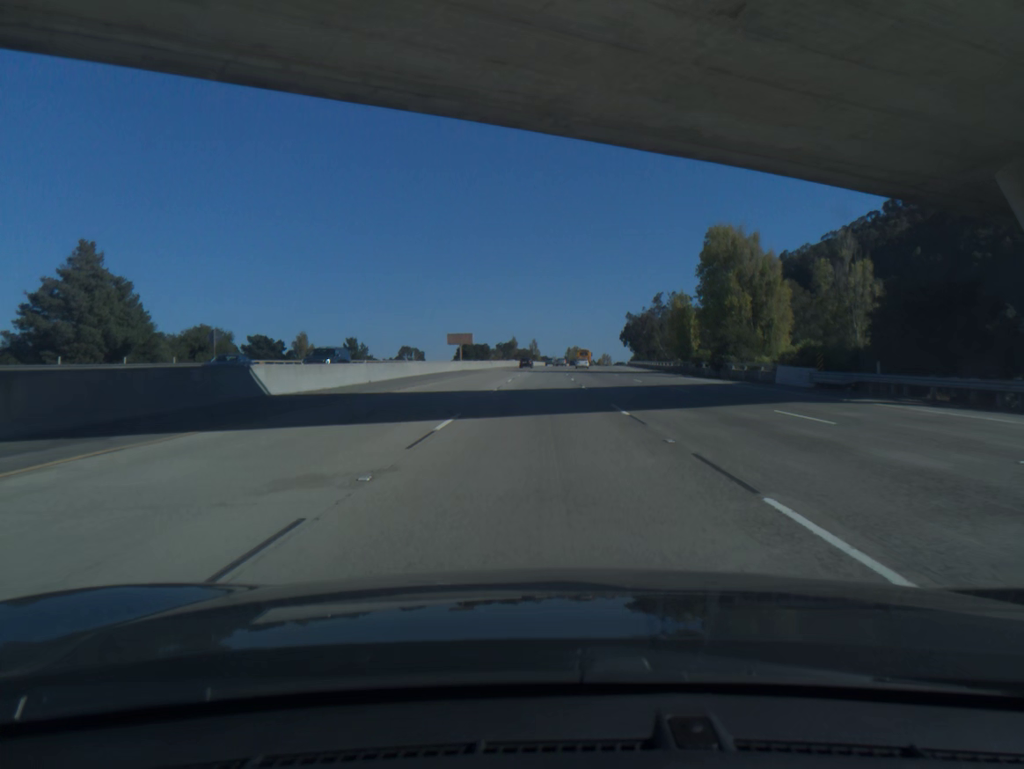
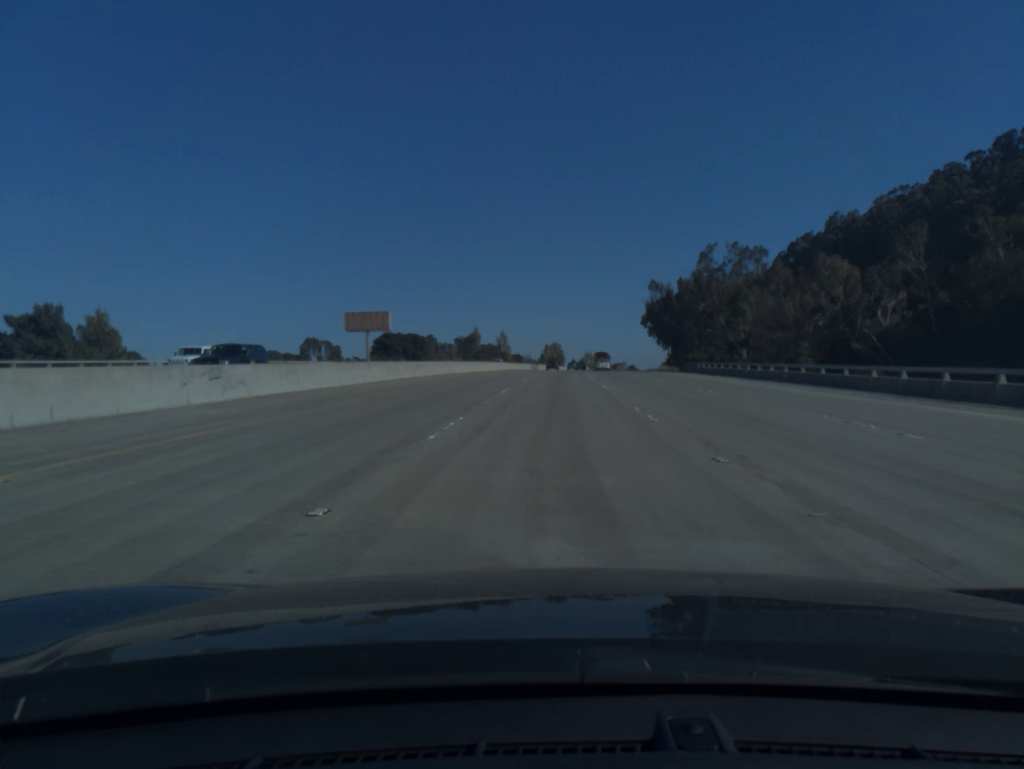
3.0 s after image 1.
(+0.9, +88.3) m; +2°
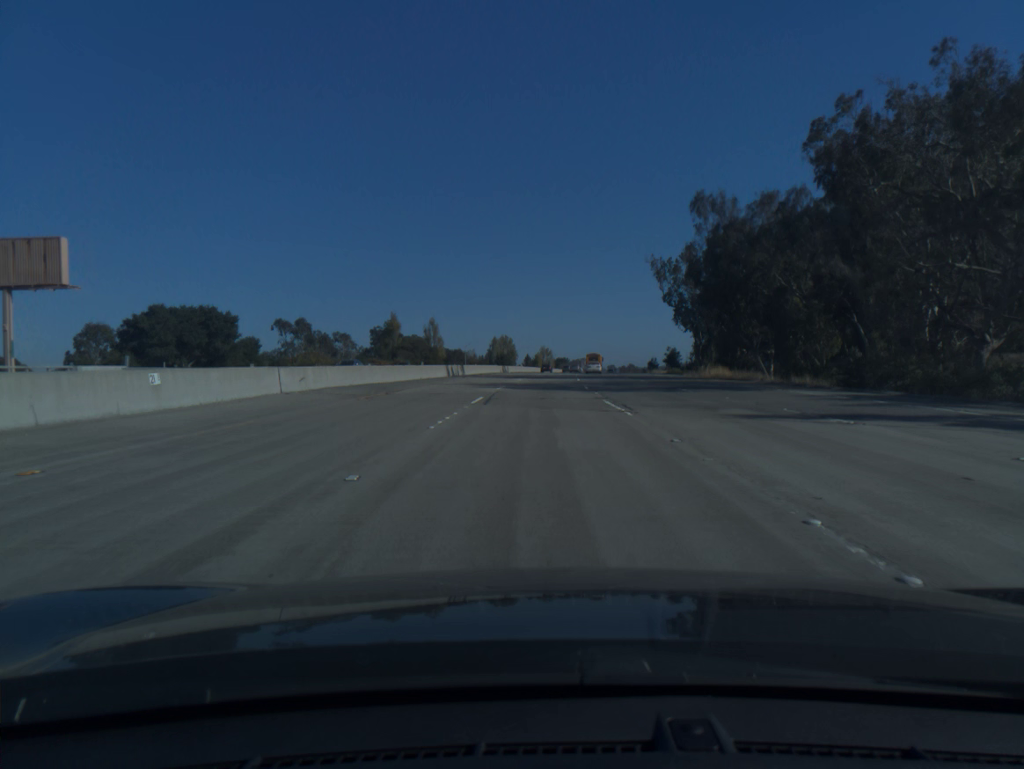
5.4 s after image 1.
(+2.3, +71.2) m; +4°
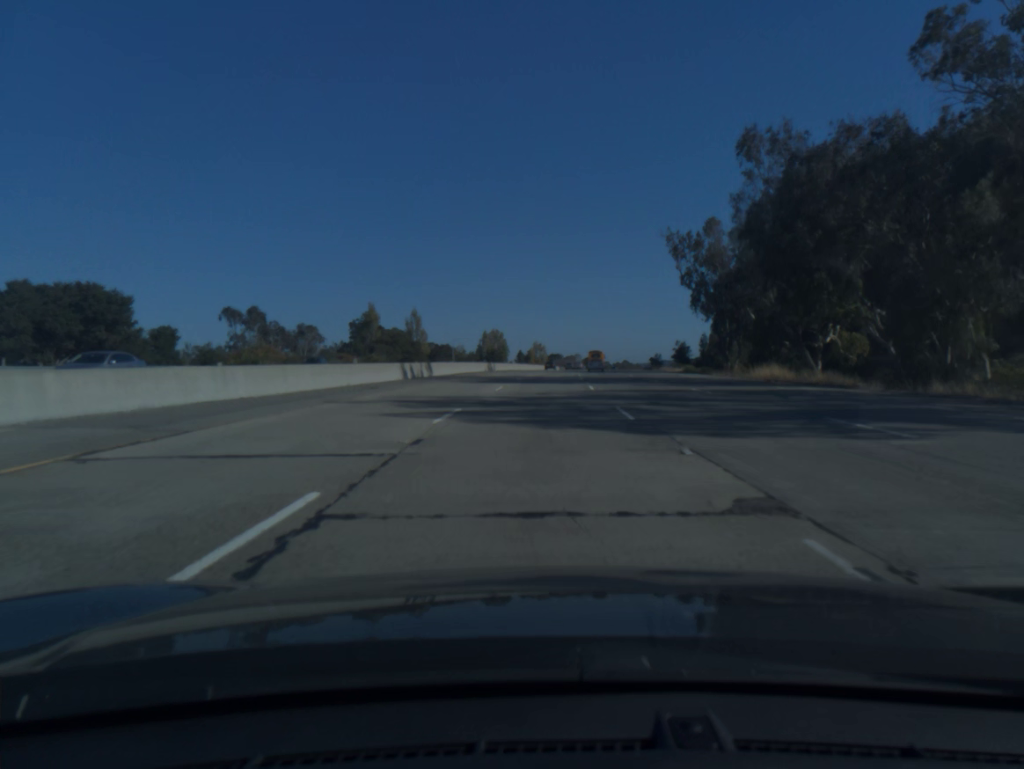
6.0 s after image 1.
(+0.1, +17.8) m; 0°
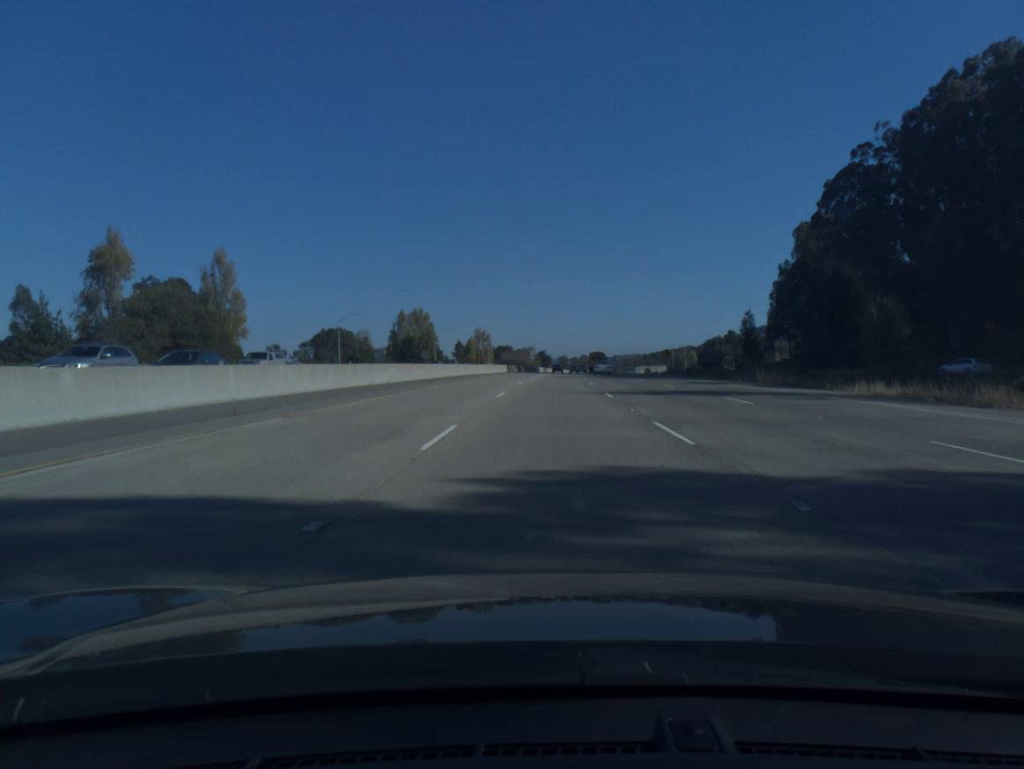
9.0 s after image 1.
(+2.5, +89.4) m; +4°
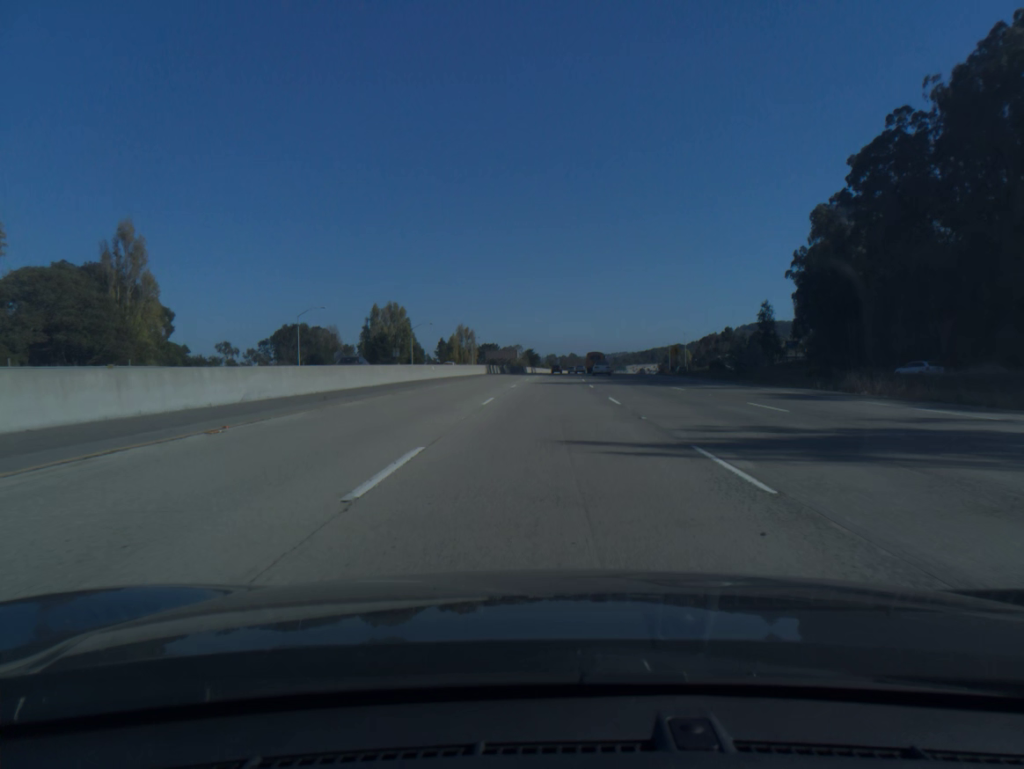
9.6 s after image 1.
(+0.1, +18.0) m; +1°
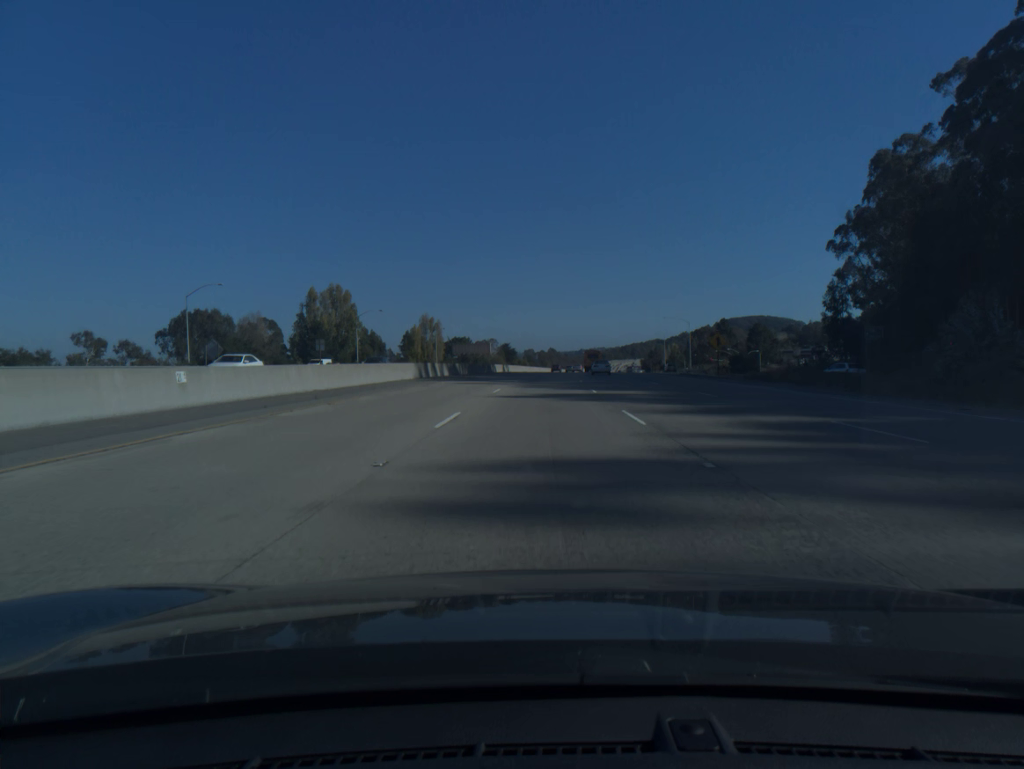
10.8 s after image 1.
(+0.5, +36.0) m; +2°
